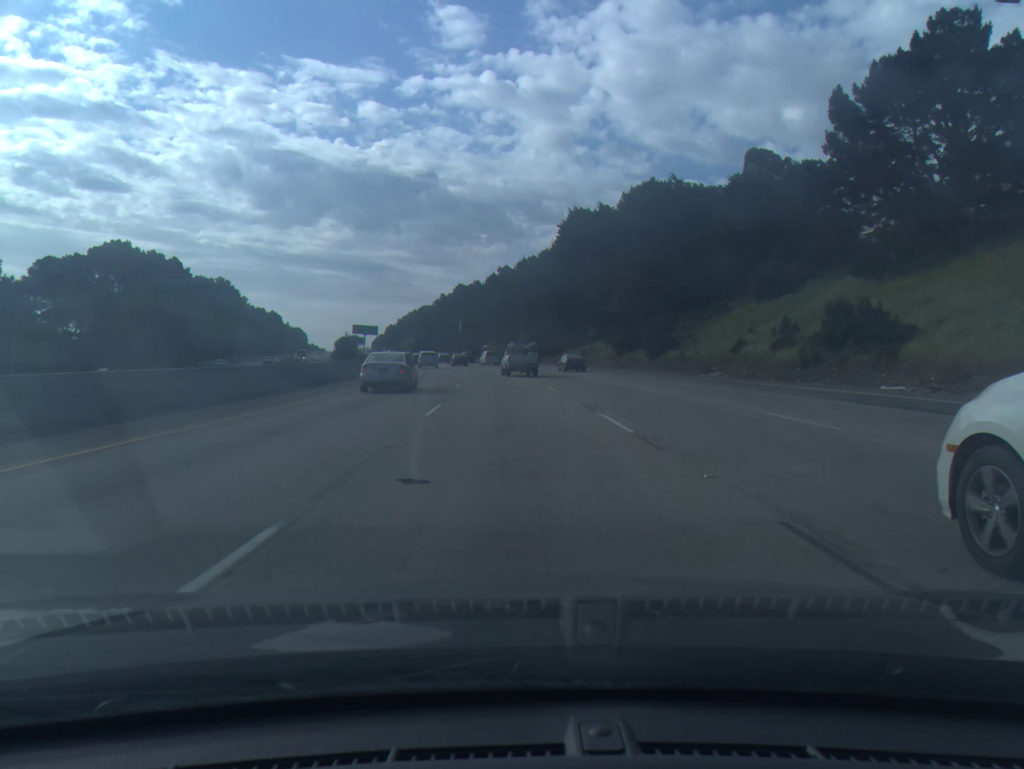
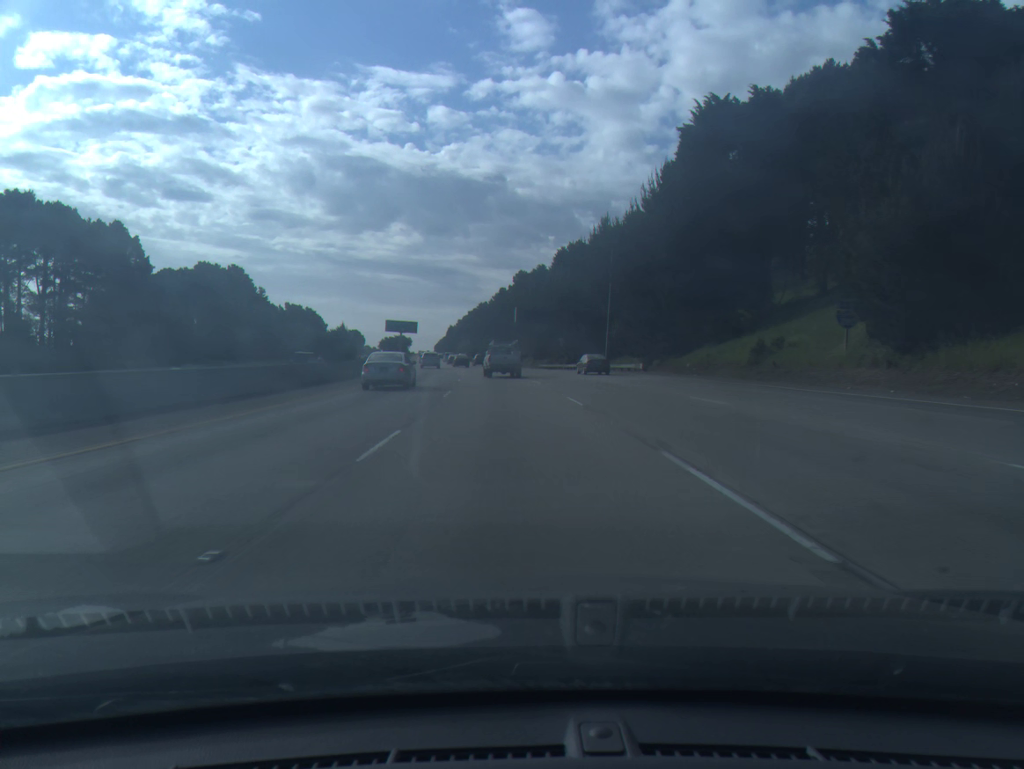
(-2.0, +51.4) m; -5°
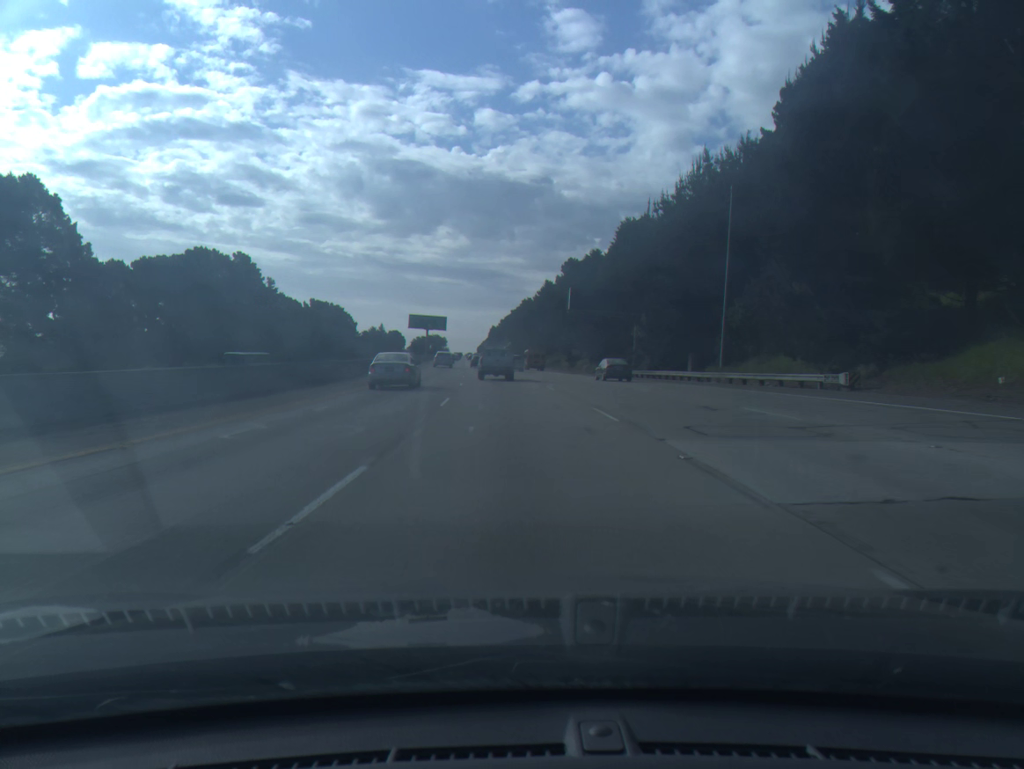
(-1.0, +33.4) m; -3°
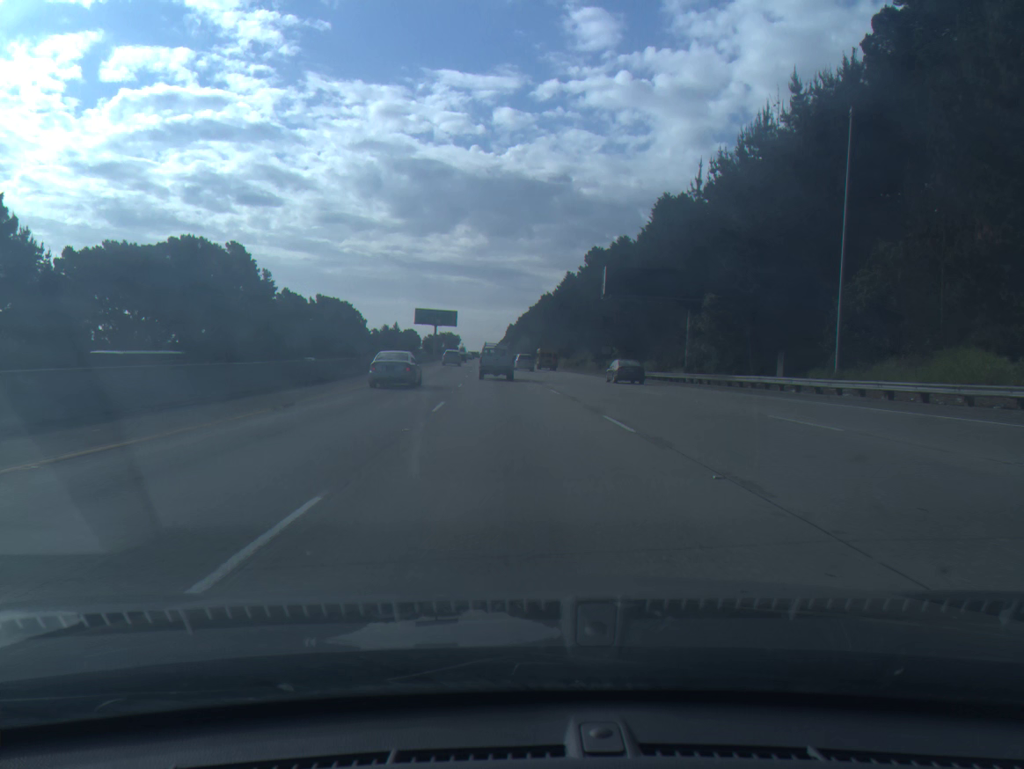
(-0.2, +16.4) m; -1°
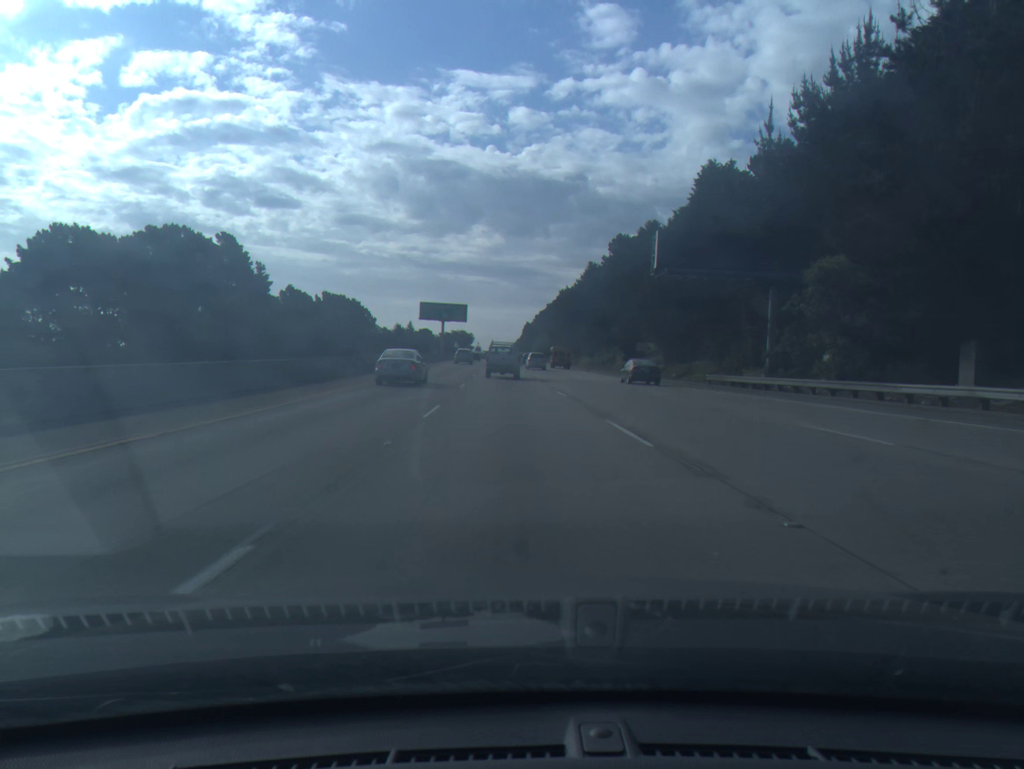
(-0.2, +16.3) m; -1°
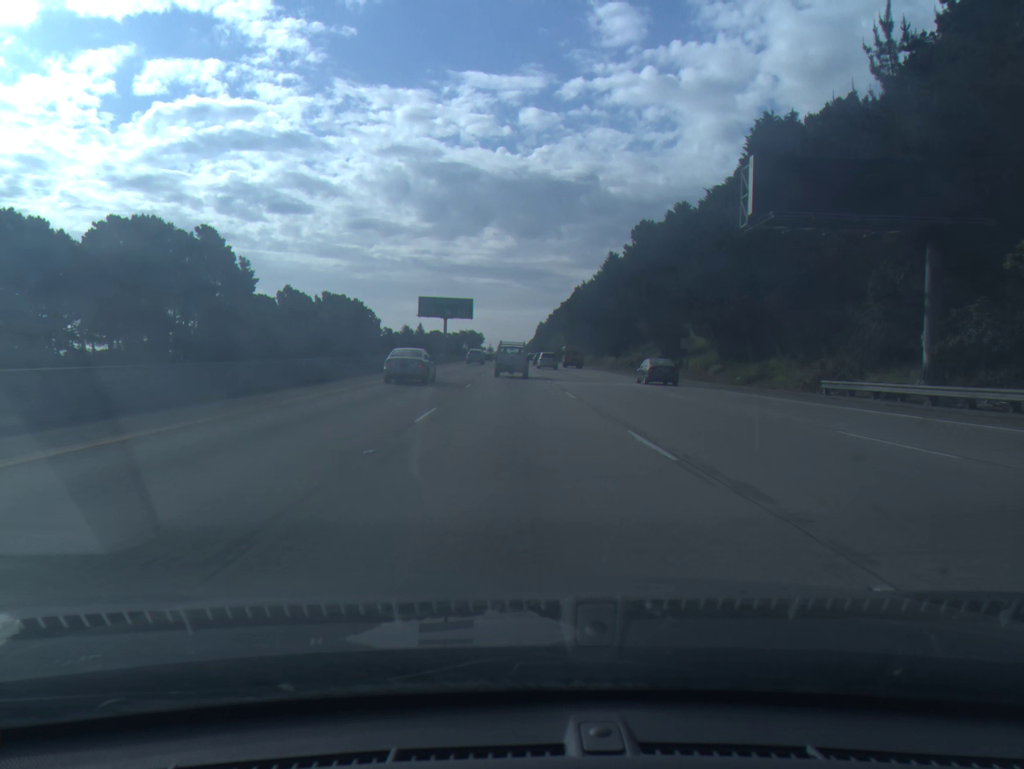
(-0.1, +16.2) m; -1°
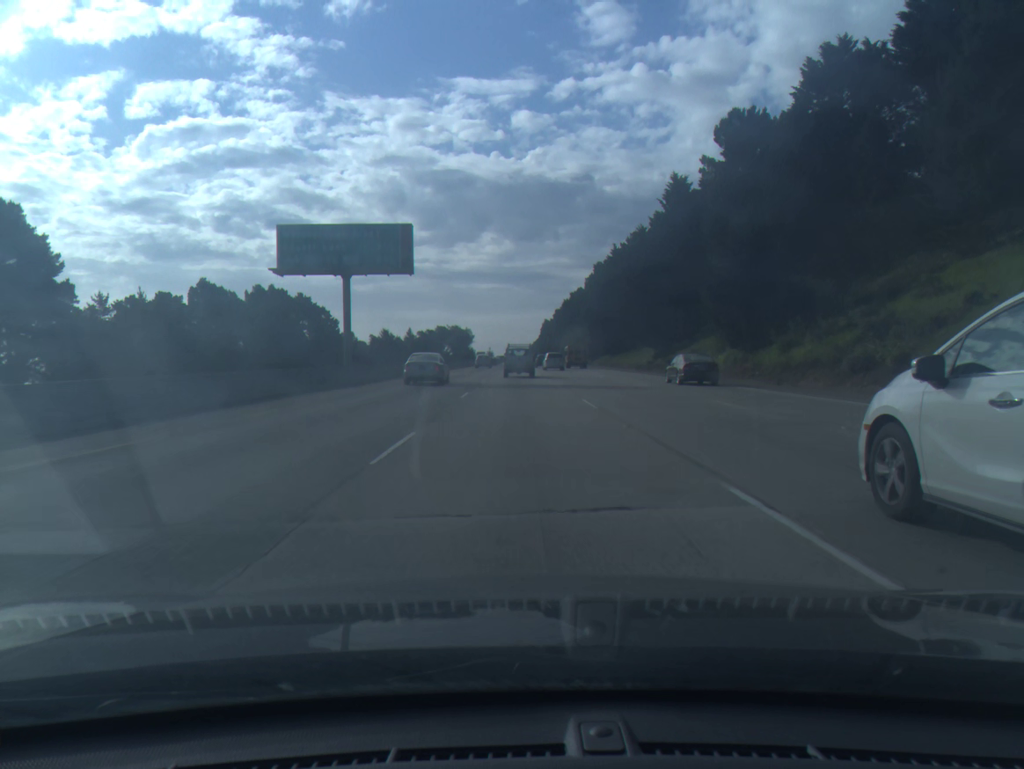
(-0.5, +63.9) m; 0°
